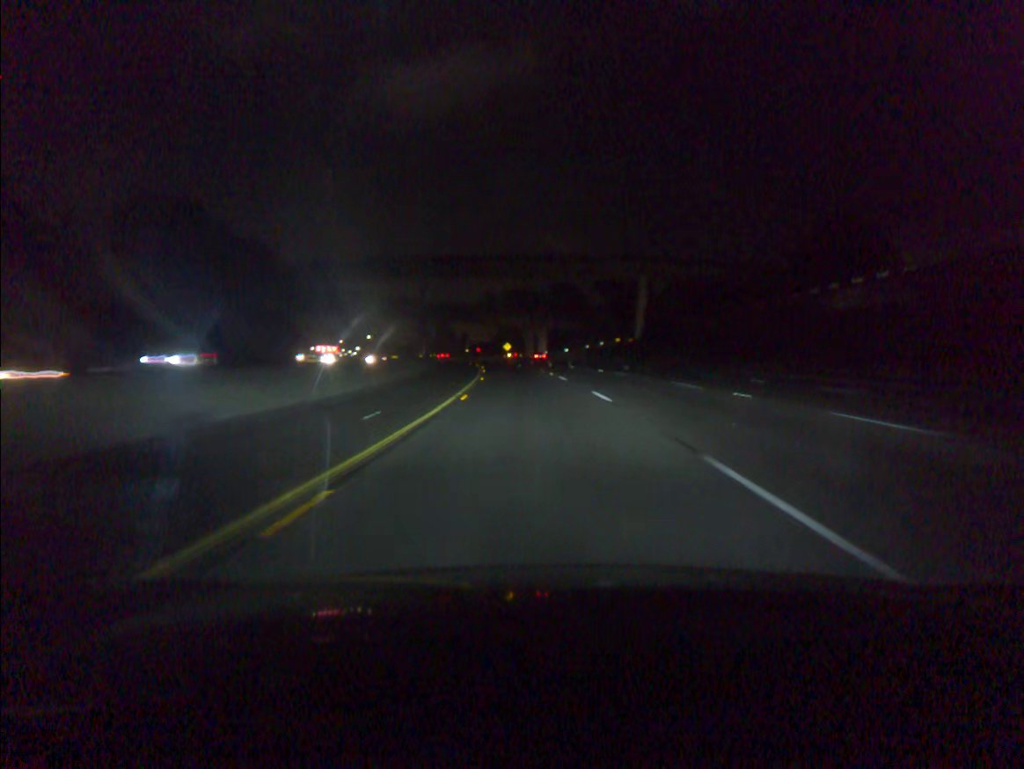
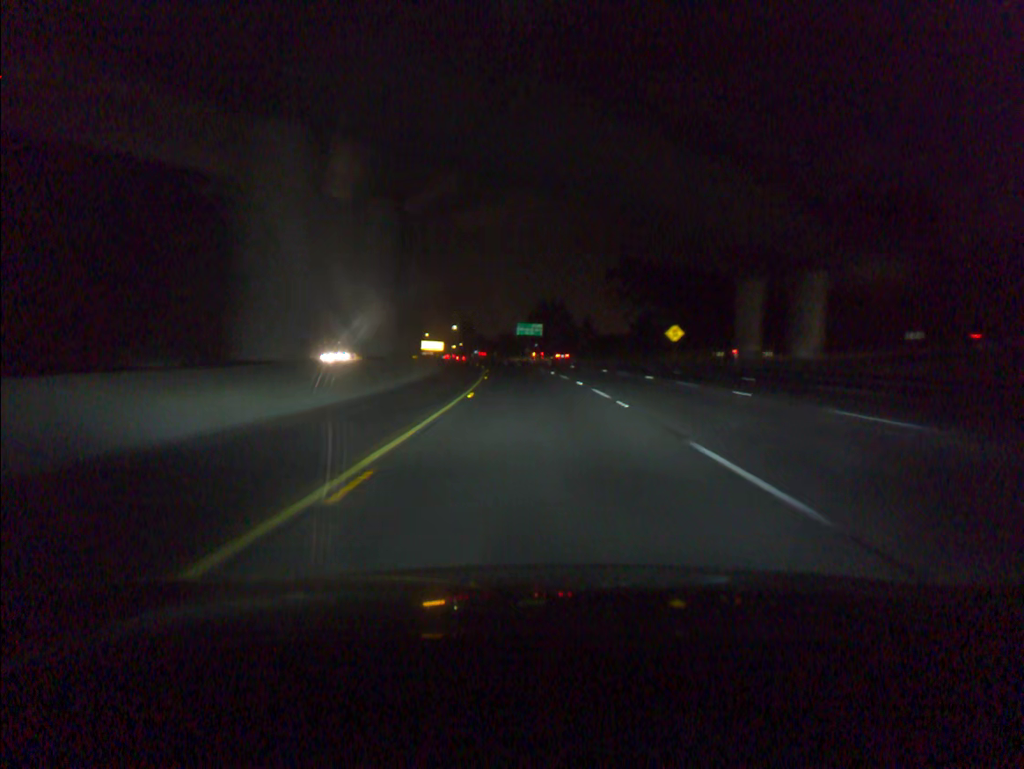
(-8.0, +100.5) m; -9°
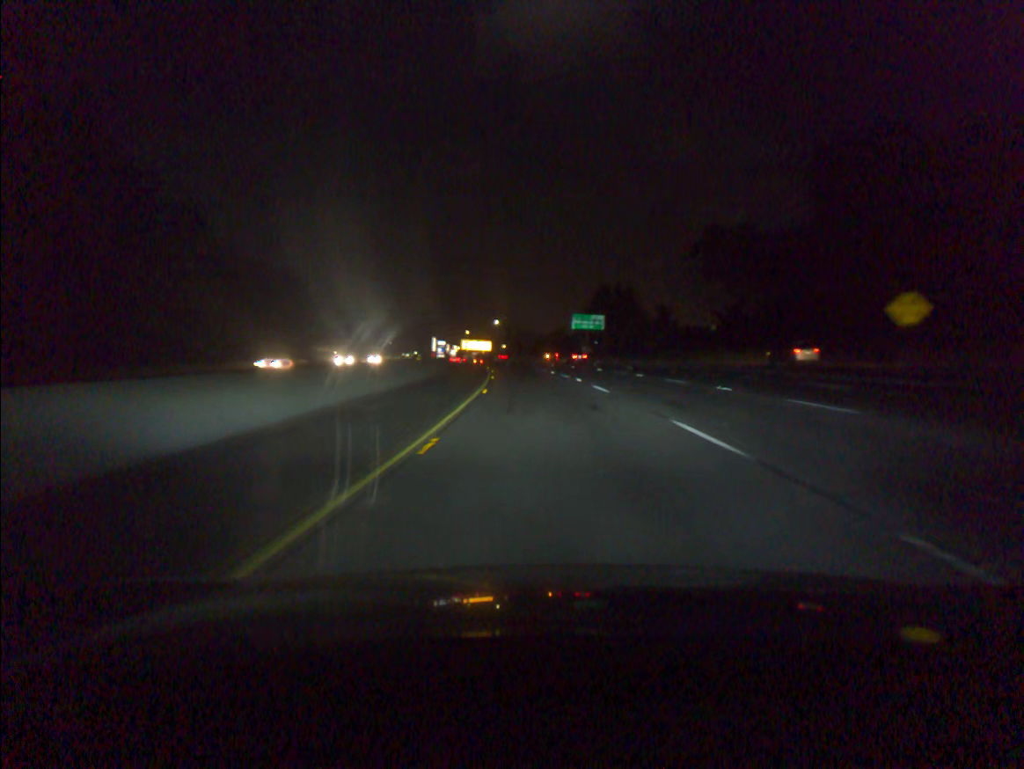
(-1.4, +40.4) m; -4°
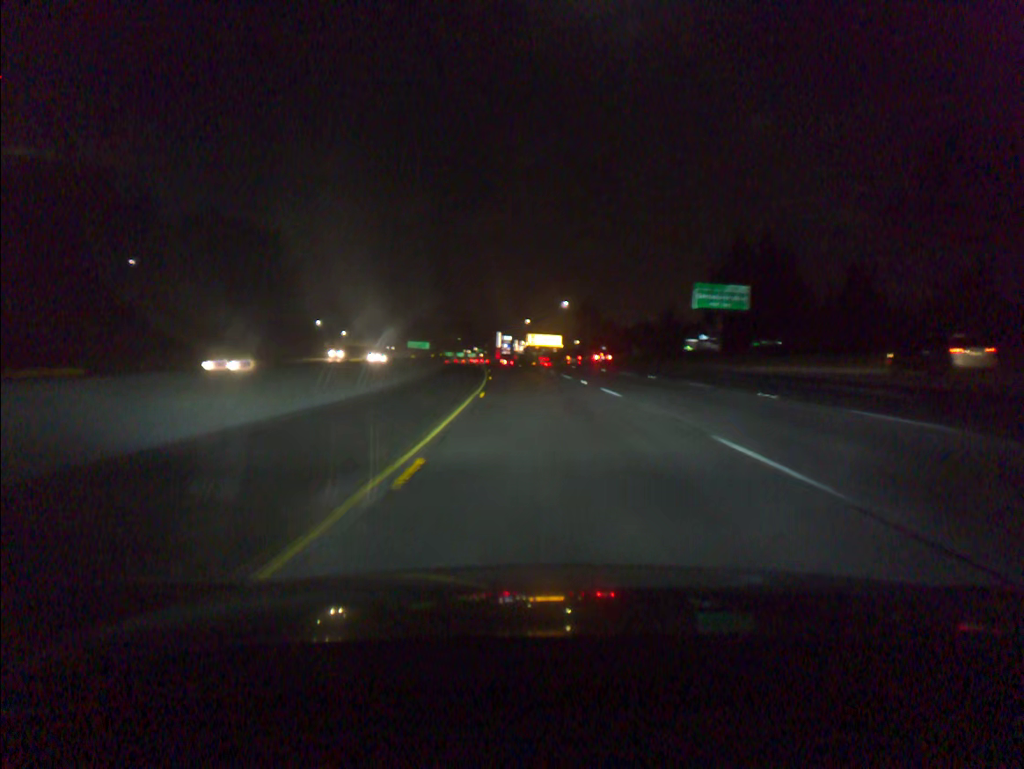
(-2.9, +60.8) m; -5°
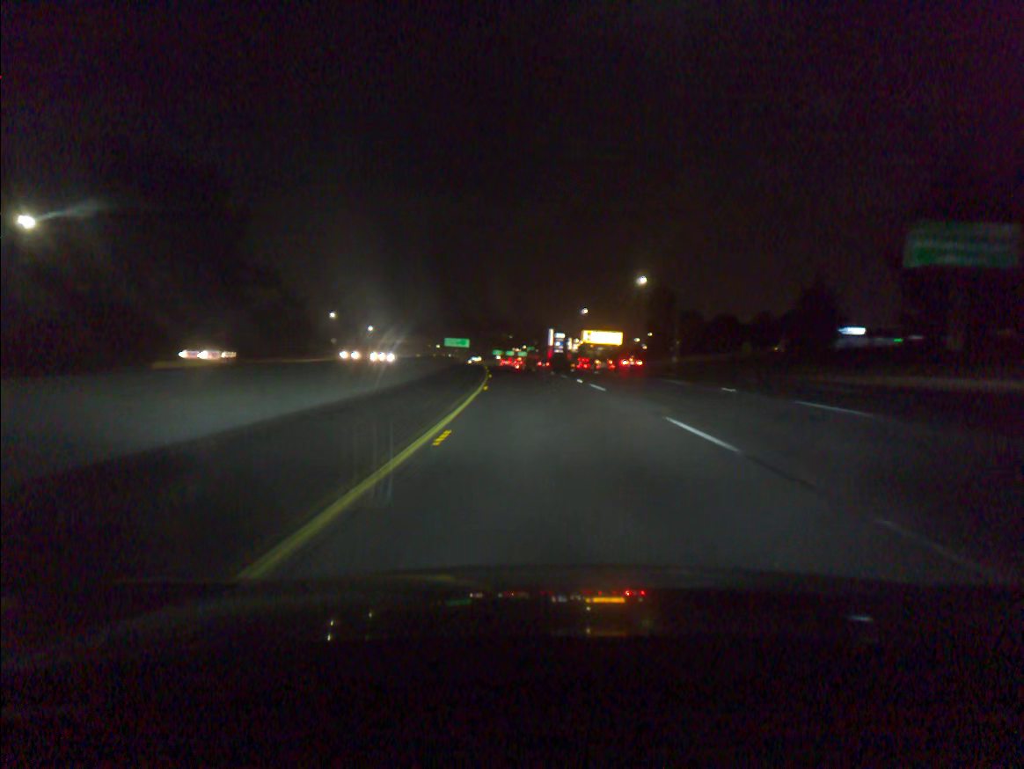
(-1.4, +40.6) m; -4°
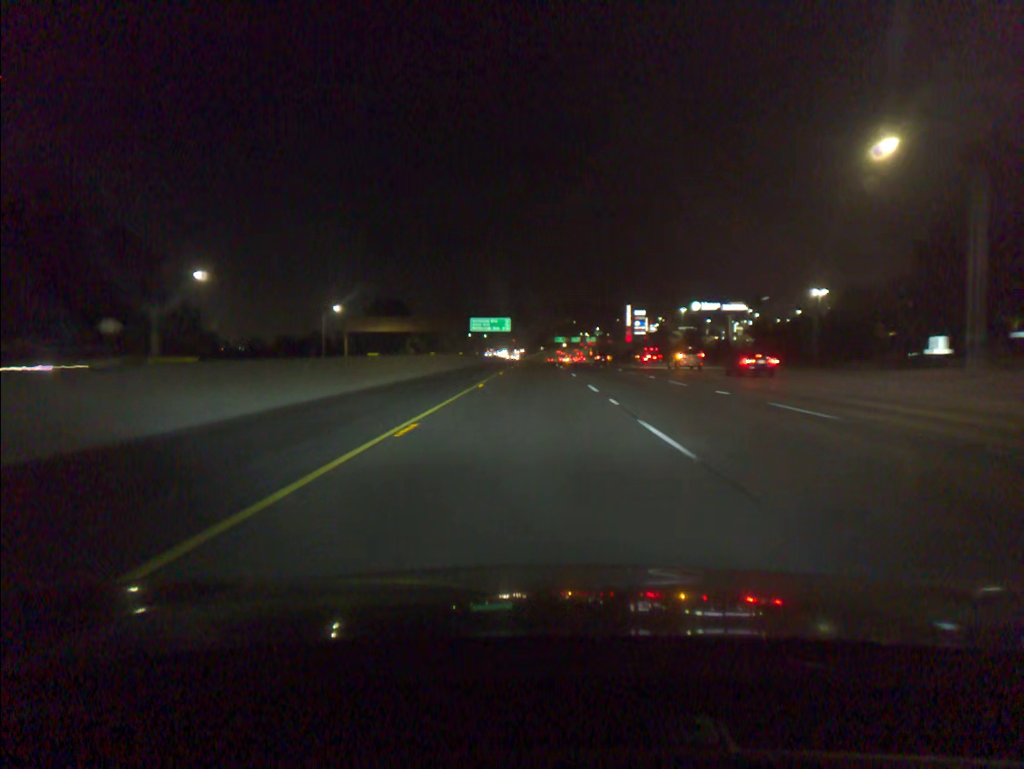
(-5.7, +101.3) m; -5°
